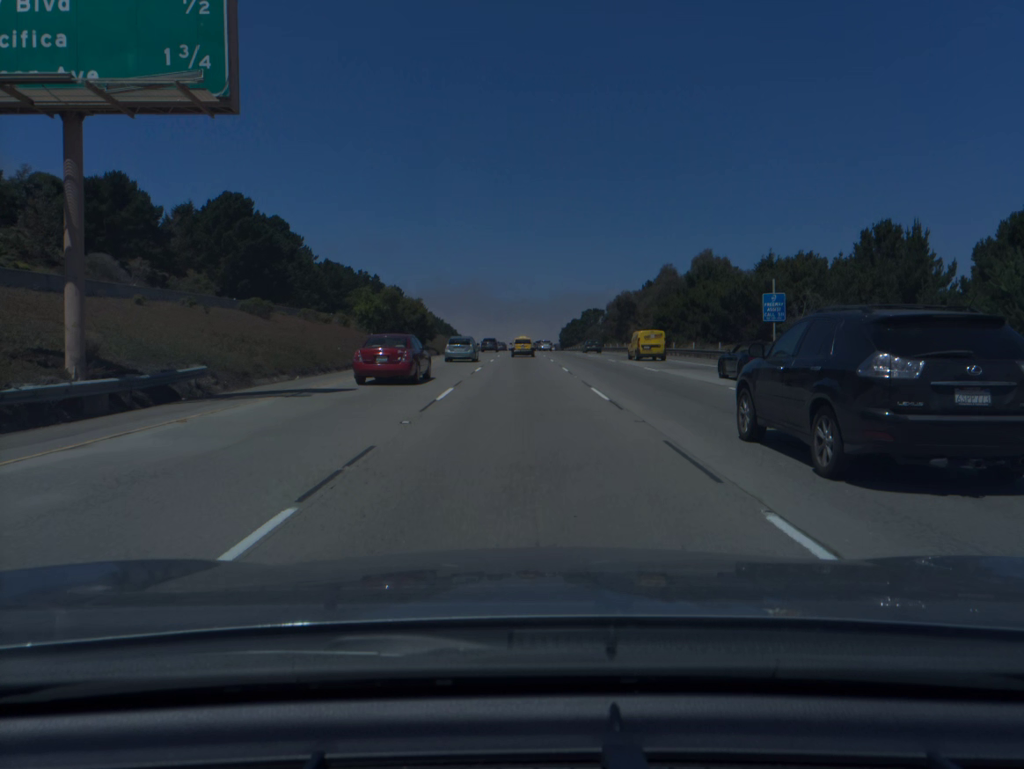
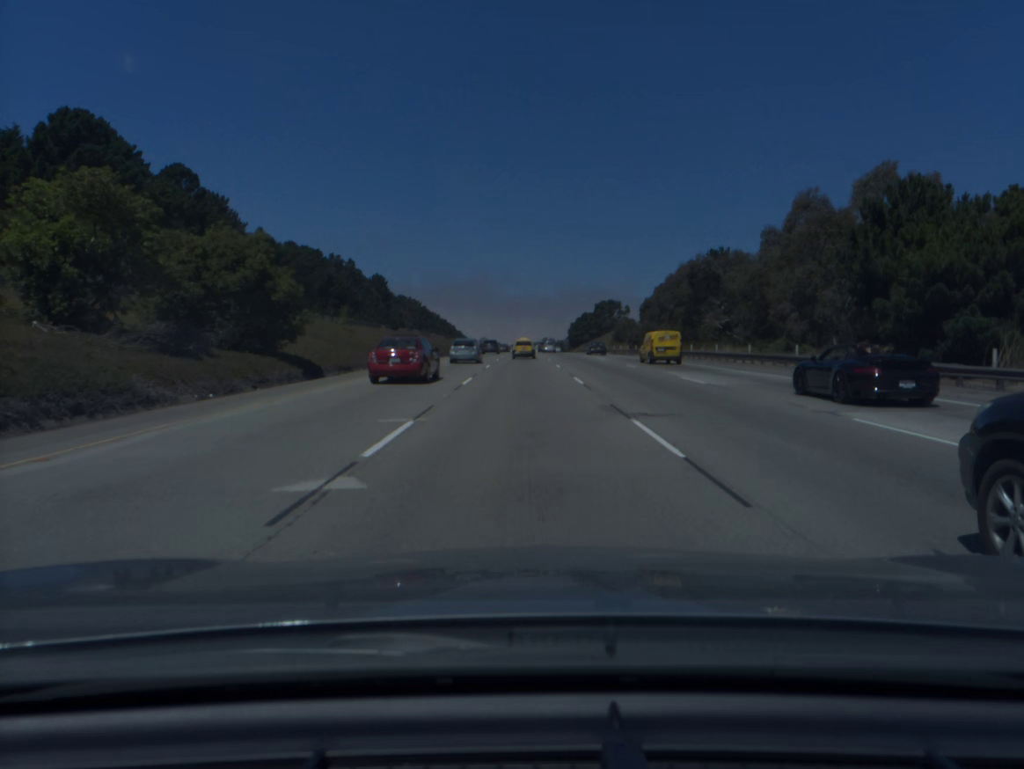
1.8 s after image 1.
(-0.1, +51.8) m; 0°
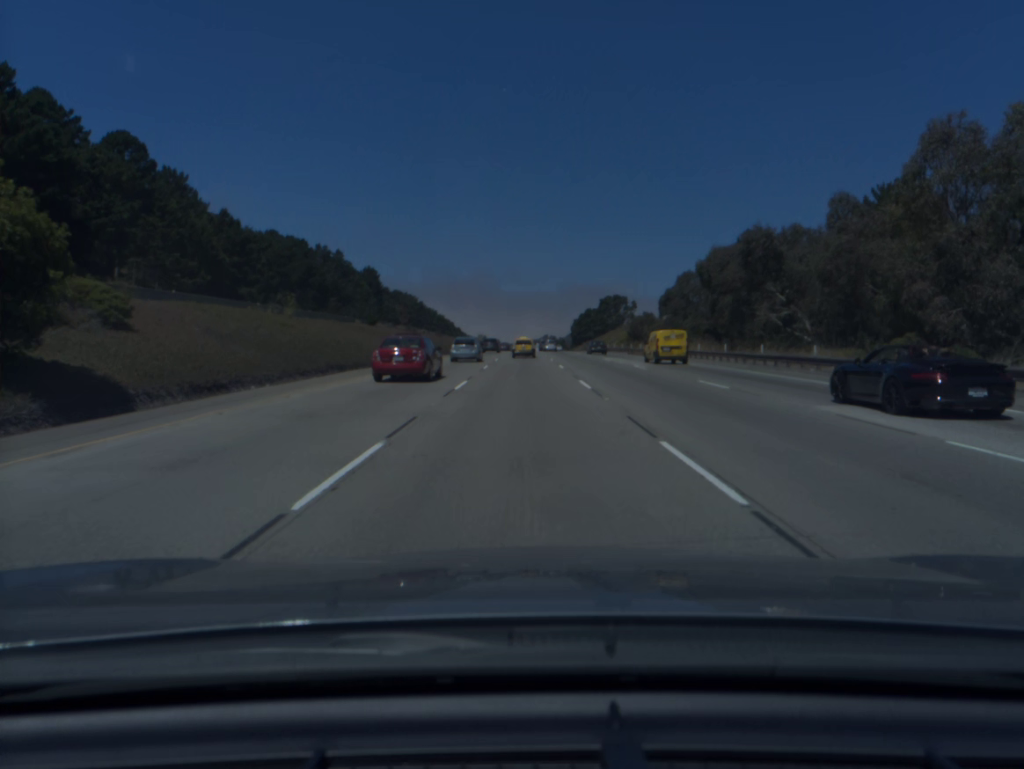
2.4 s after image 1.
(0.0, +17.3) m; 0°
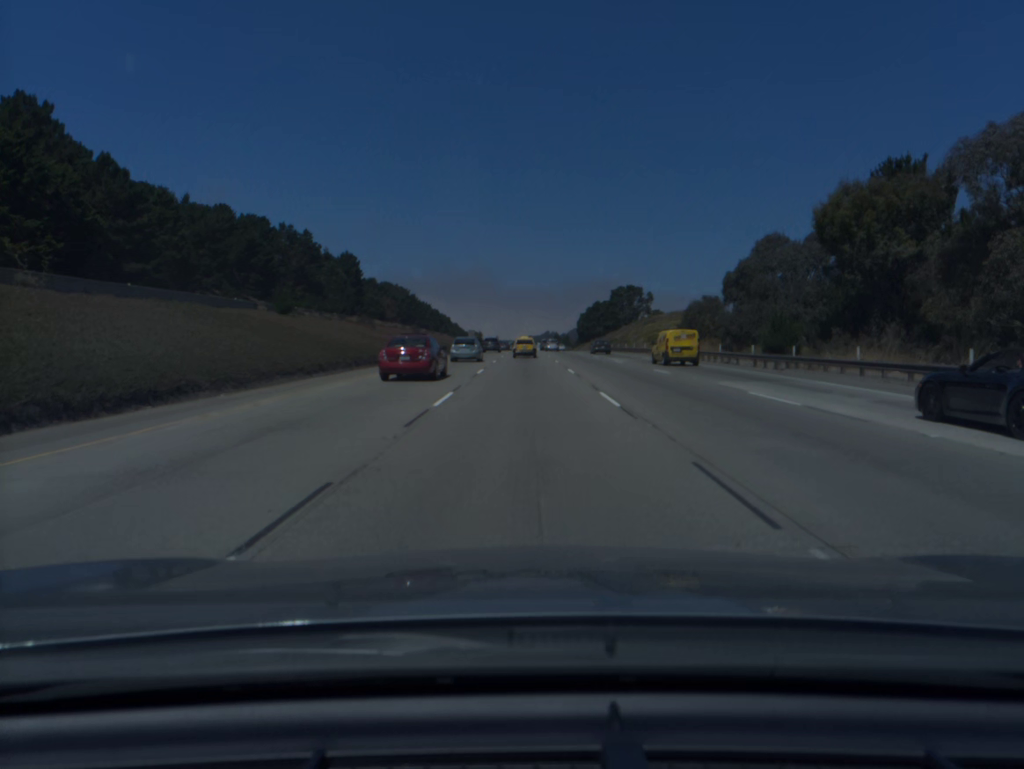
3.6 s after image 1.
(0.0, +34.5) m; 0°
